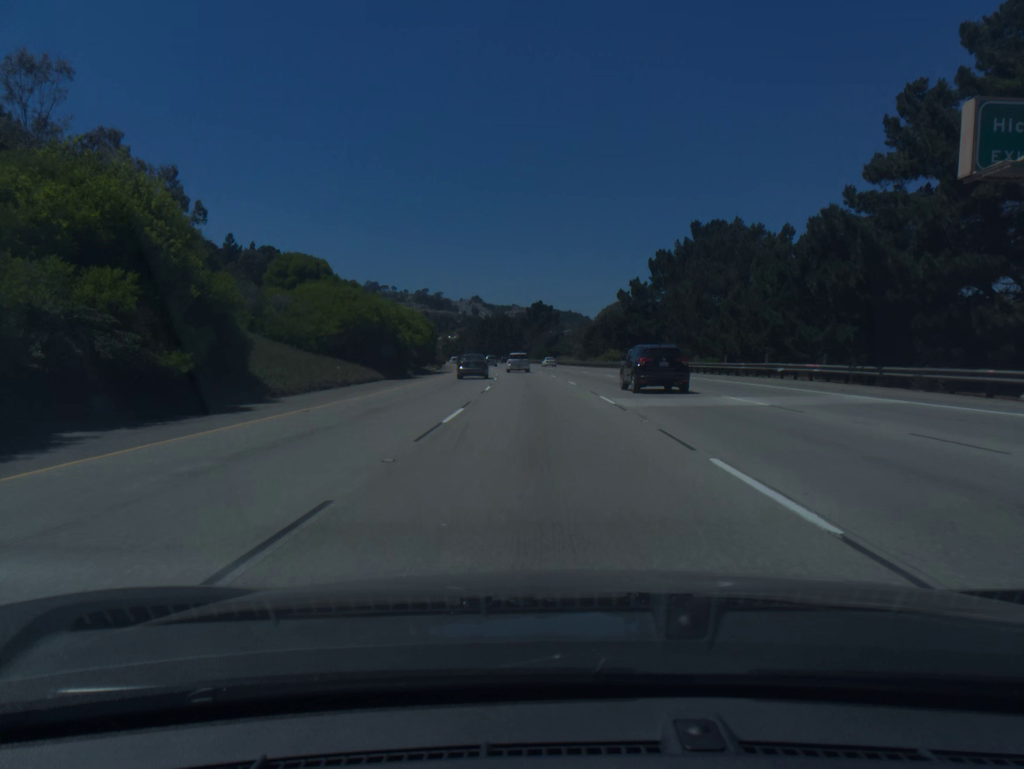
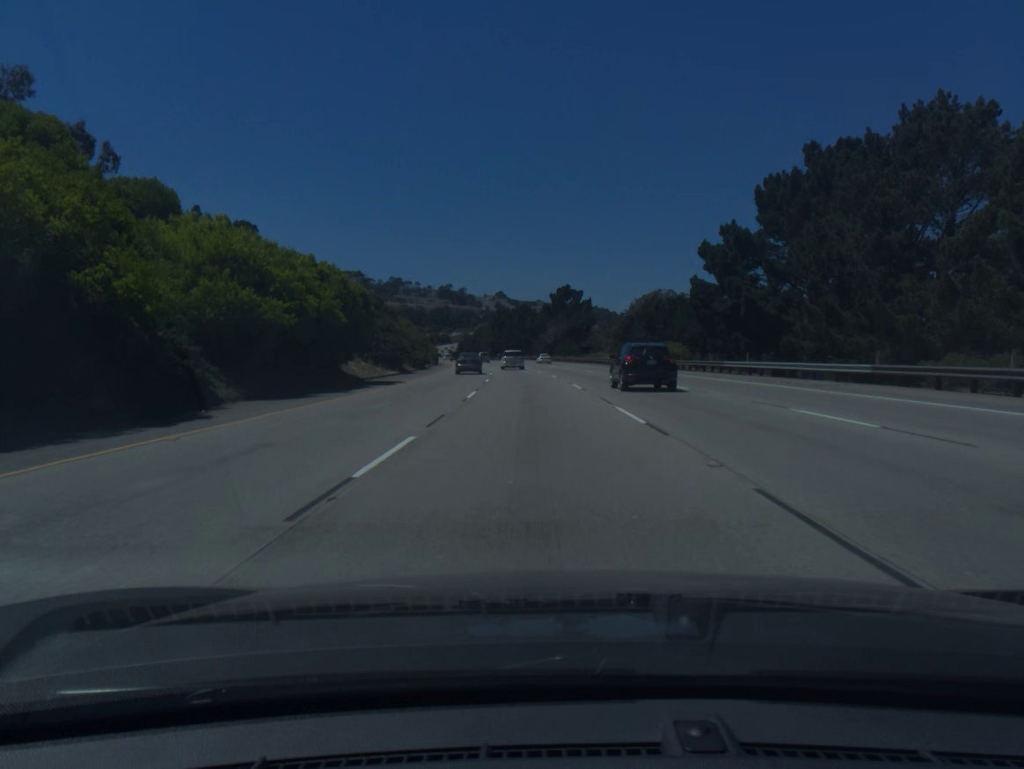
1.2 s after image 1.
(-0.5, +35.4) m; -2°
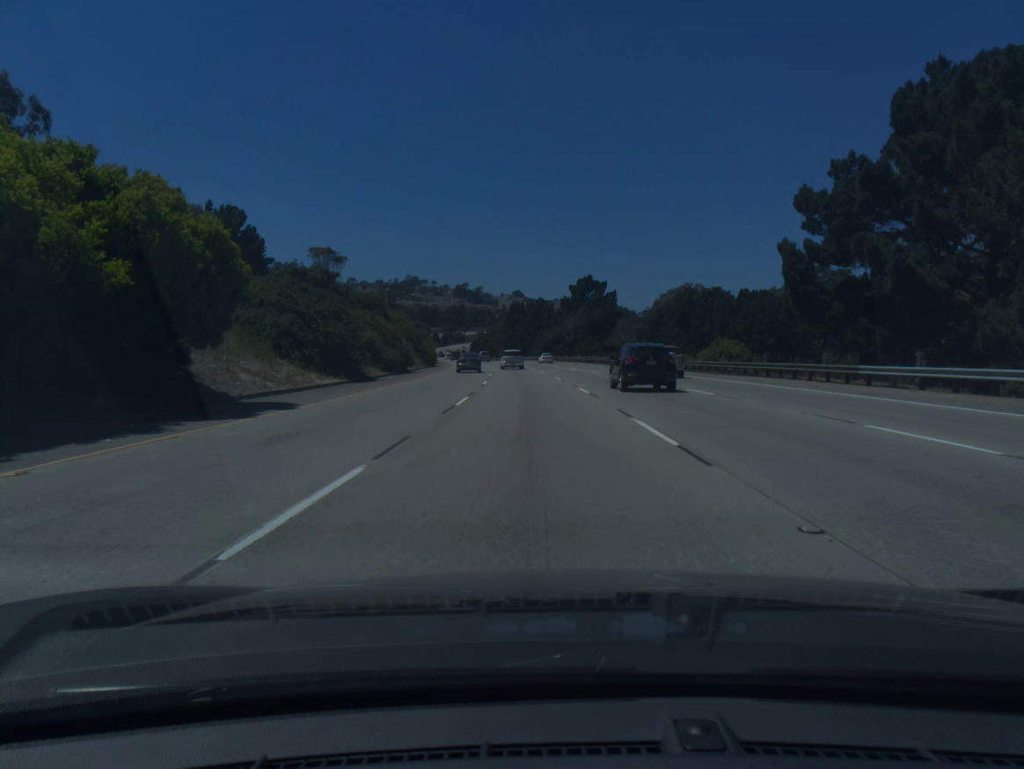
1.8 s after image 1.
(-0.2, +17.8) m; -1°
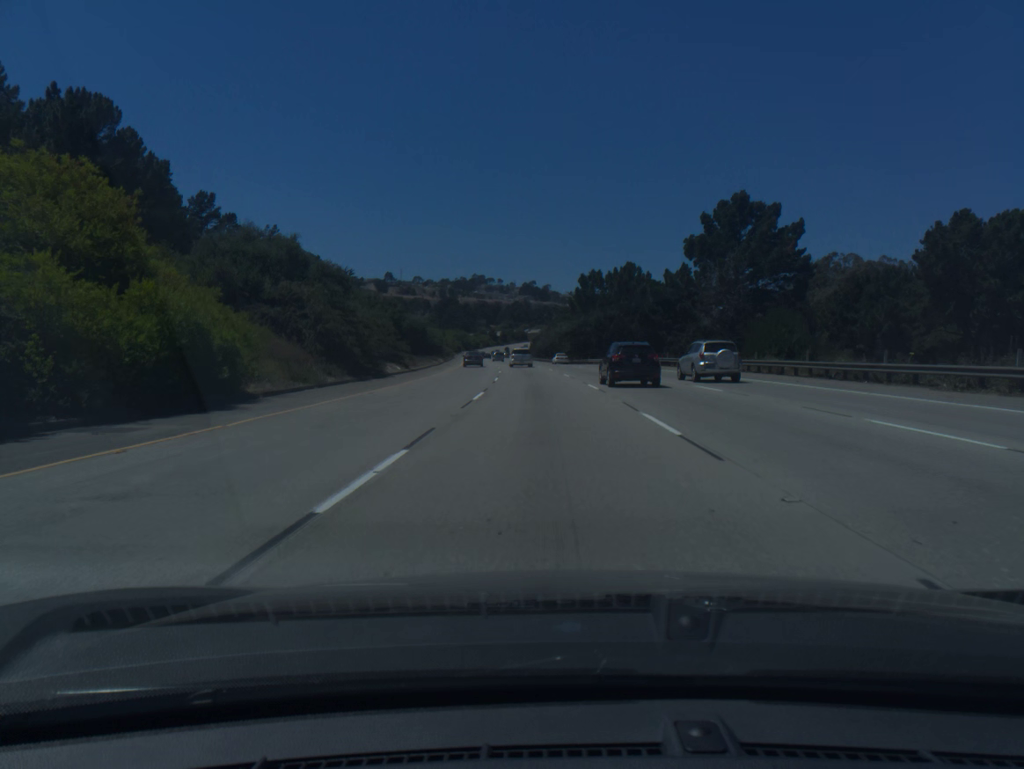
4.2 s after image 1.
(-3.2, +71.9) m; -5°
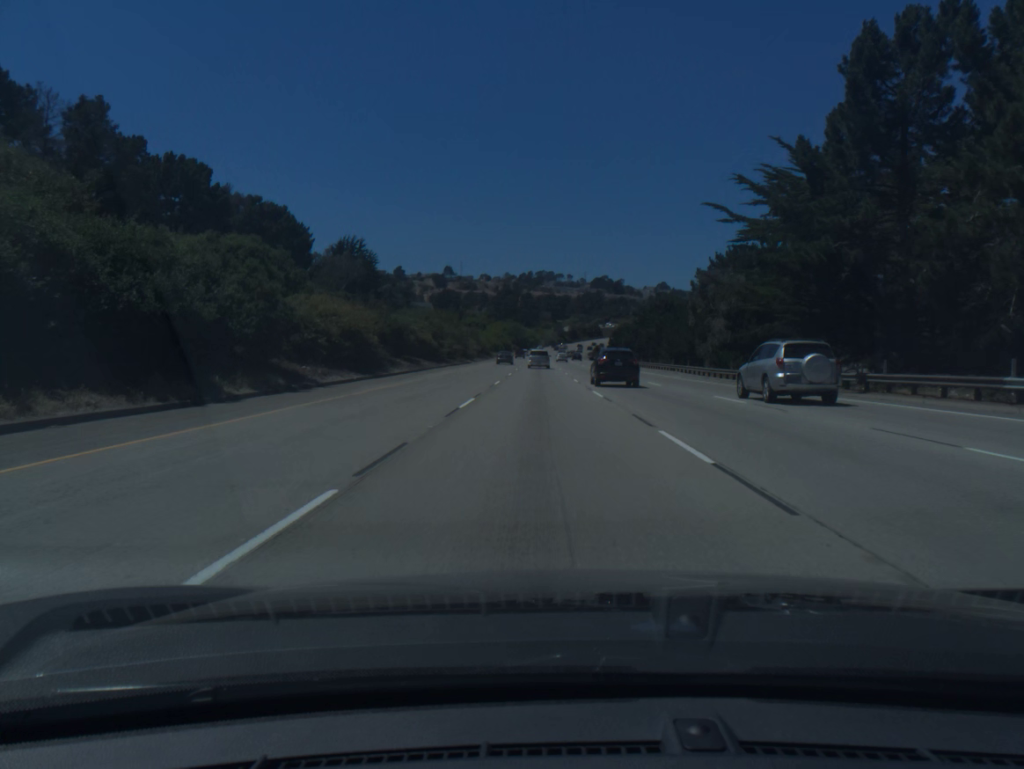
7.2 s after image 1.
(-3.9, +90.2) m; -5°
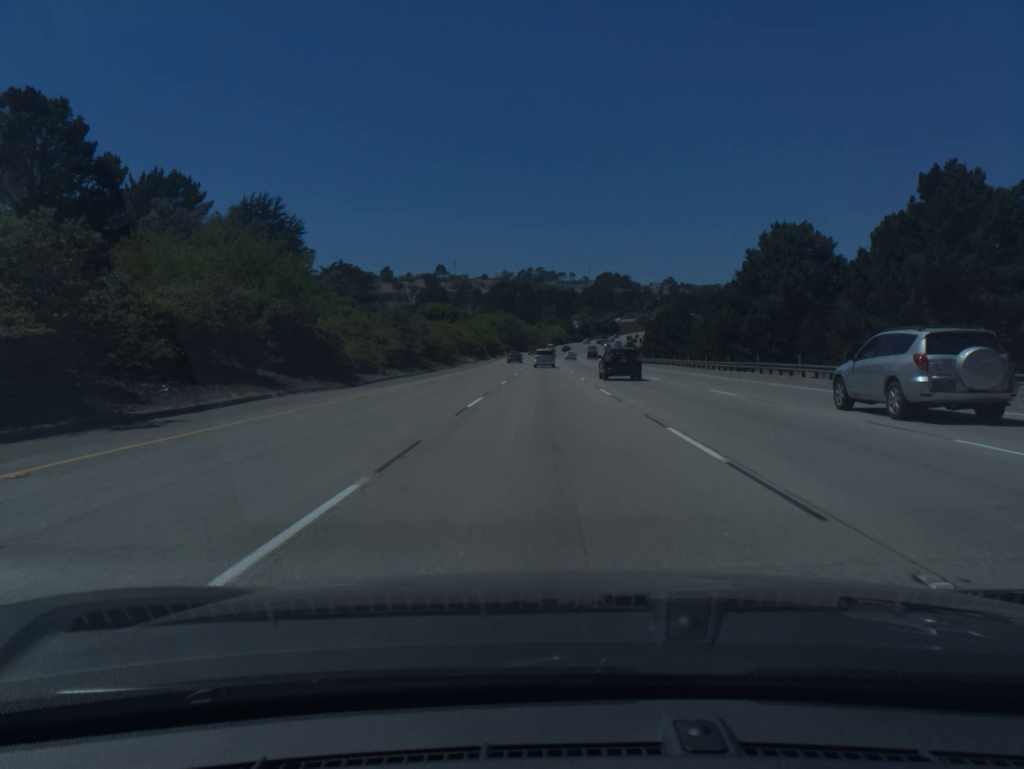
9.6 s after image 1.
(-0.7, +72.8) m; 0°
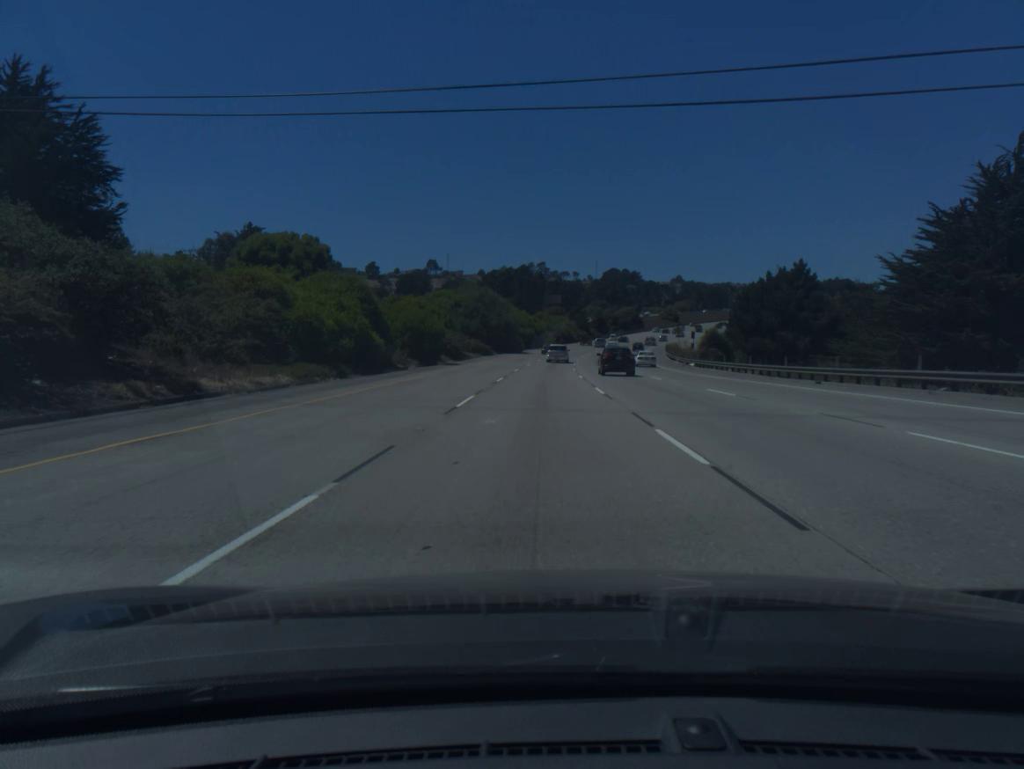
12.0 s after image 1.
(+0.2, +73.5) m; 0°
